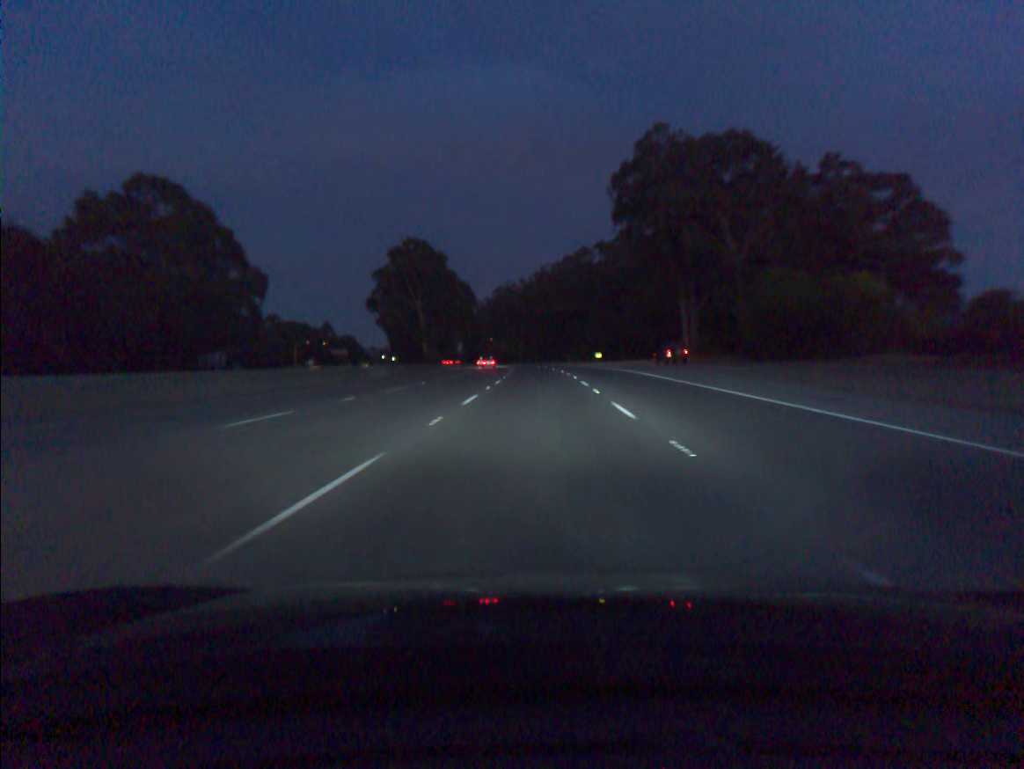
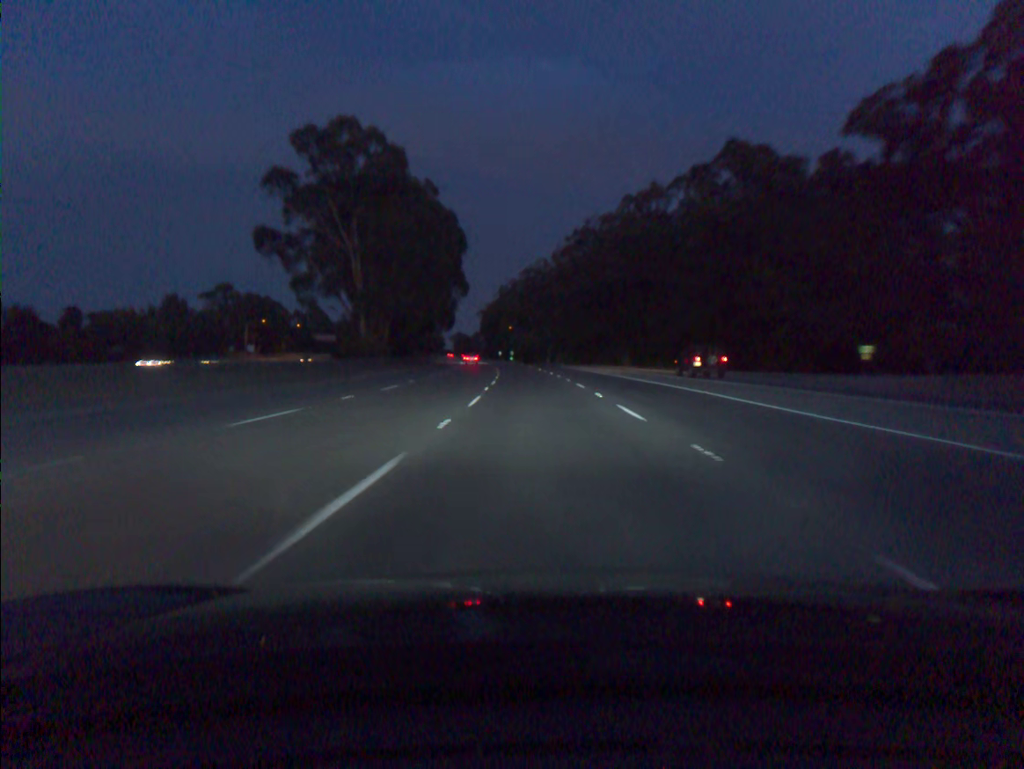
(-1.1, +73.4) m; -2°
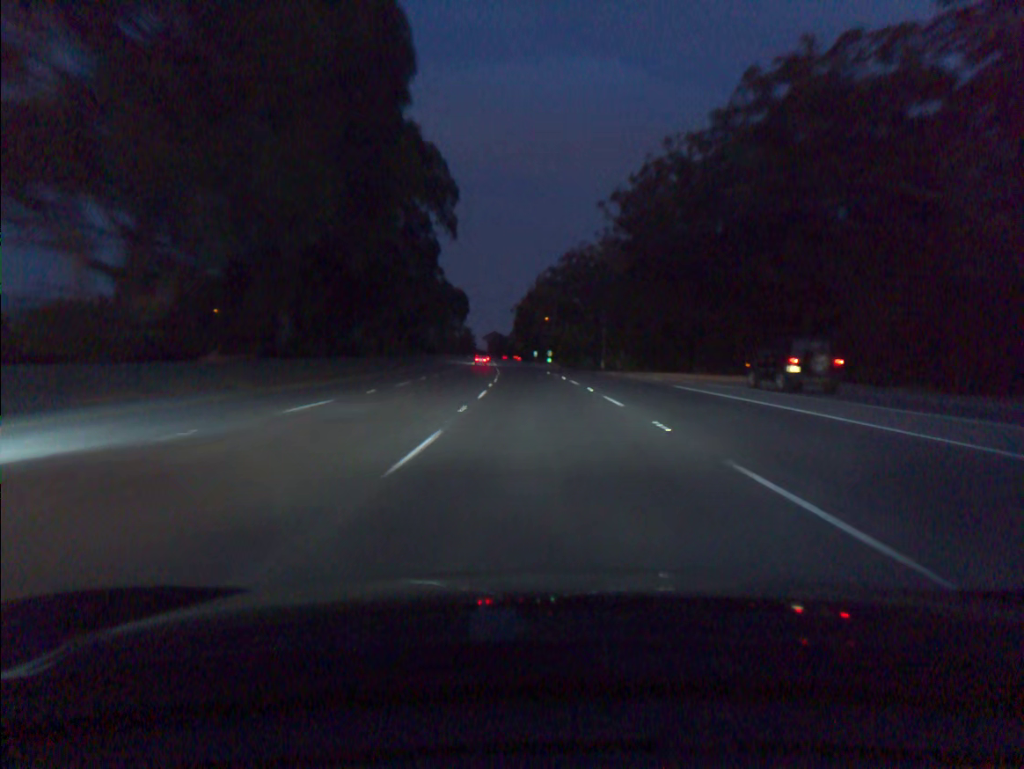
(-1.4, +55.0) m; -3°
